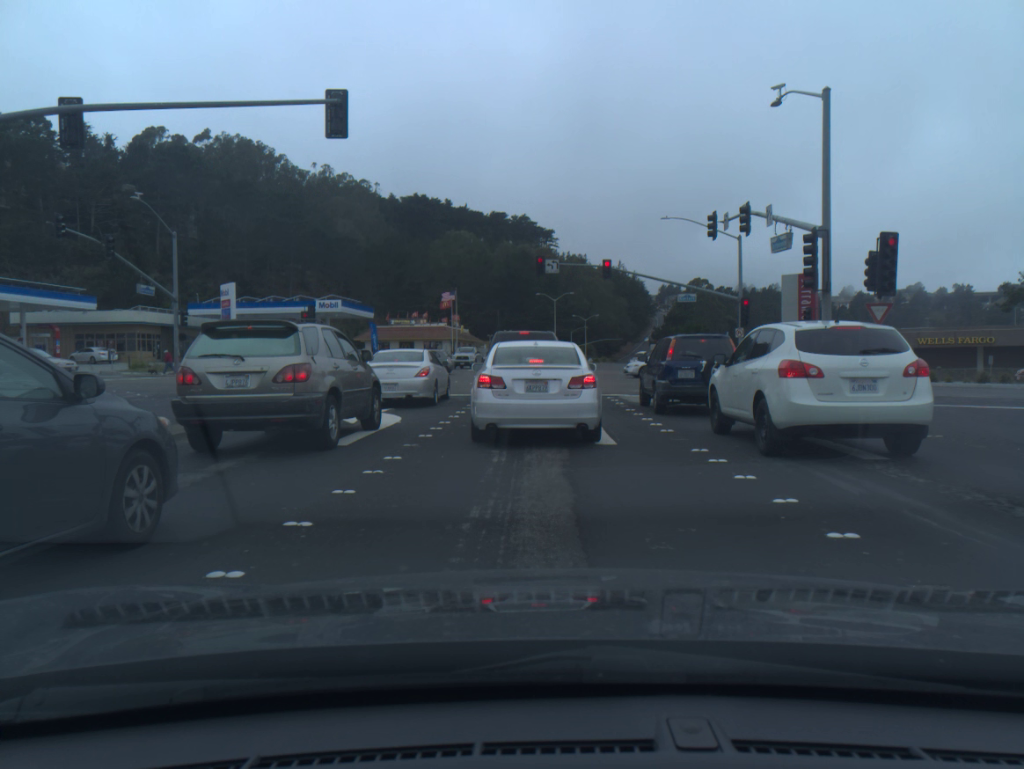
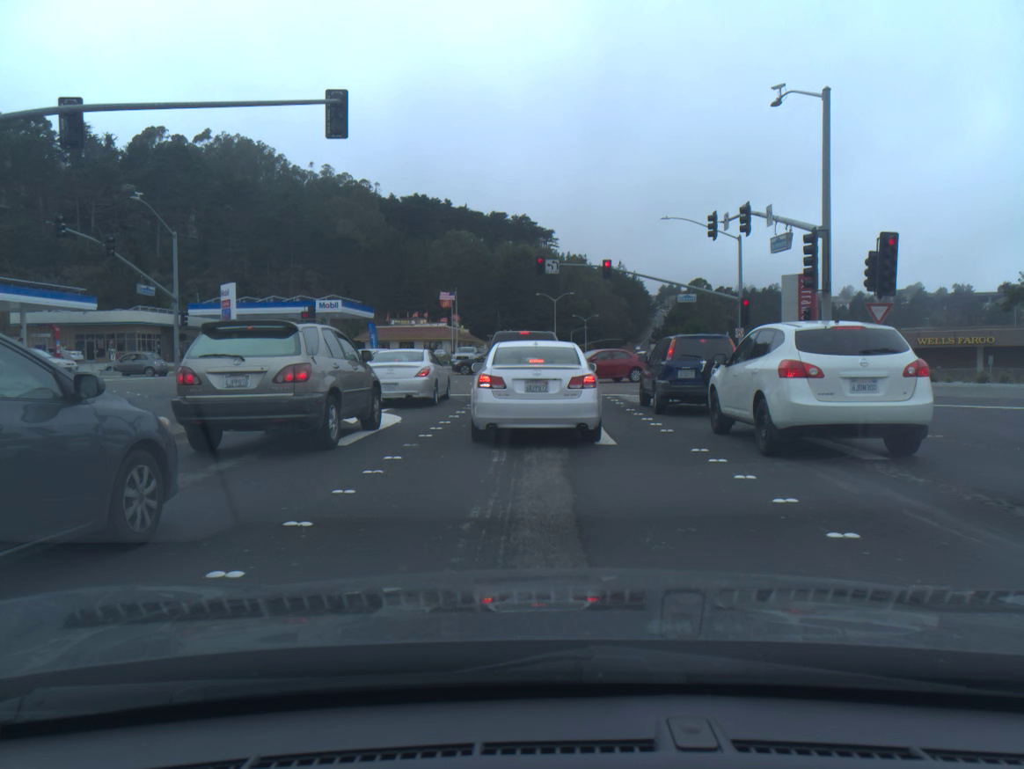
(0.0, 0.0) m; 0°
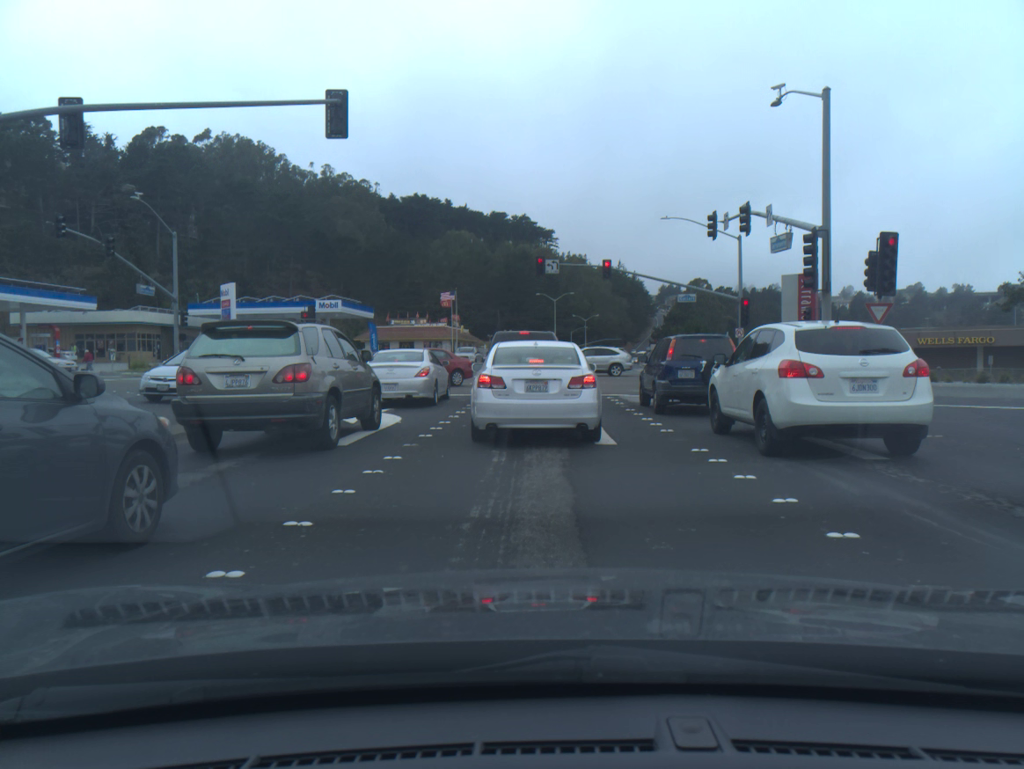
(0.0, 0.0) m; 0°
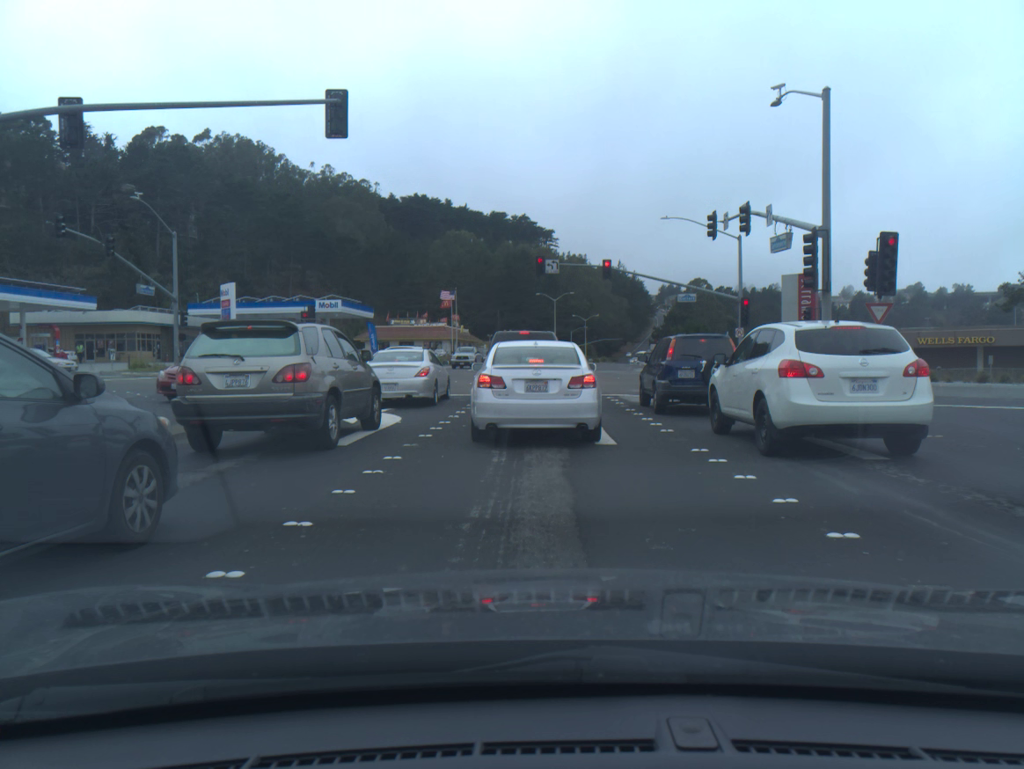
(0.0, 0.0) m; 0°
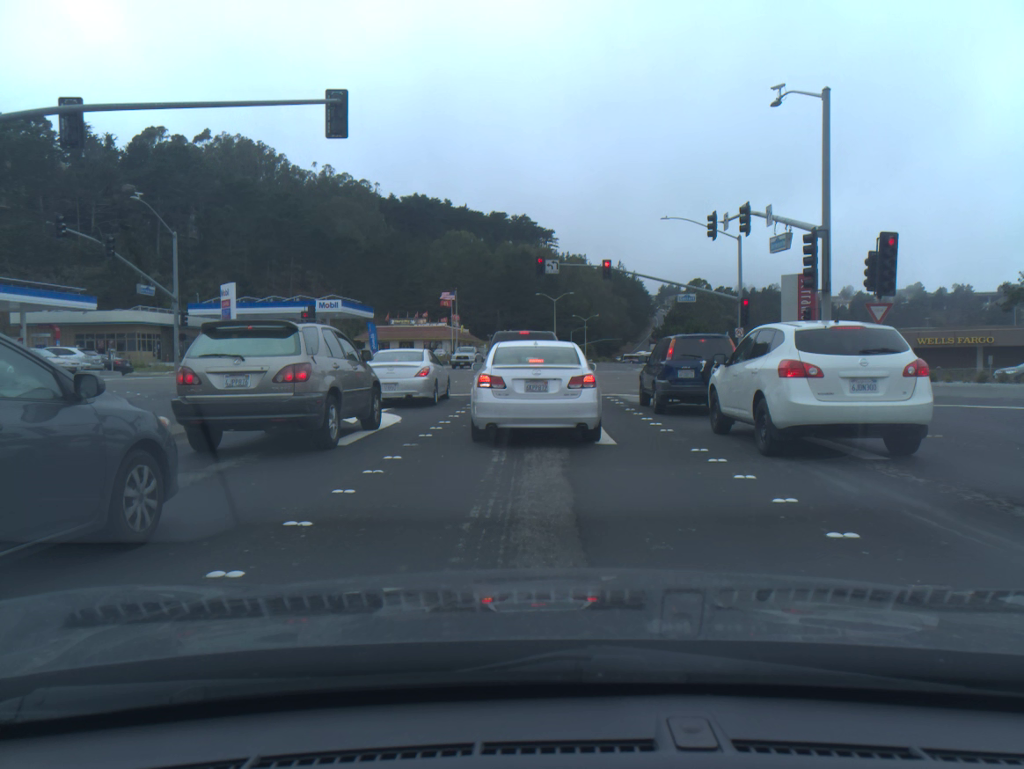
(0.0, 0.0) m; 0°
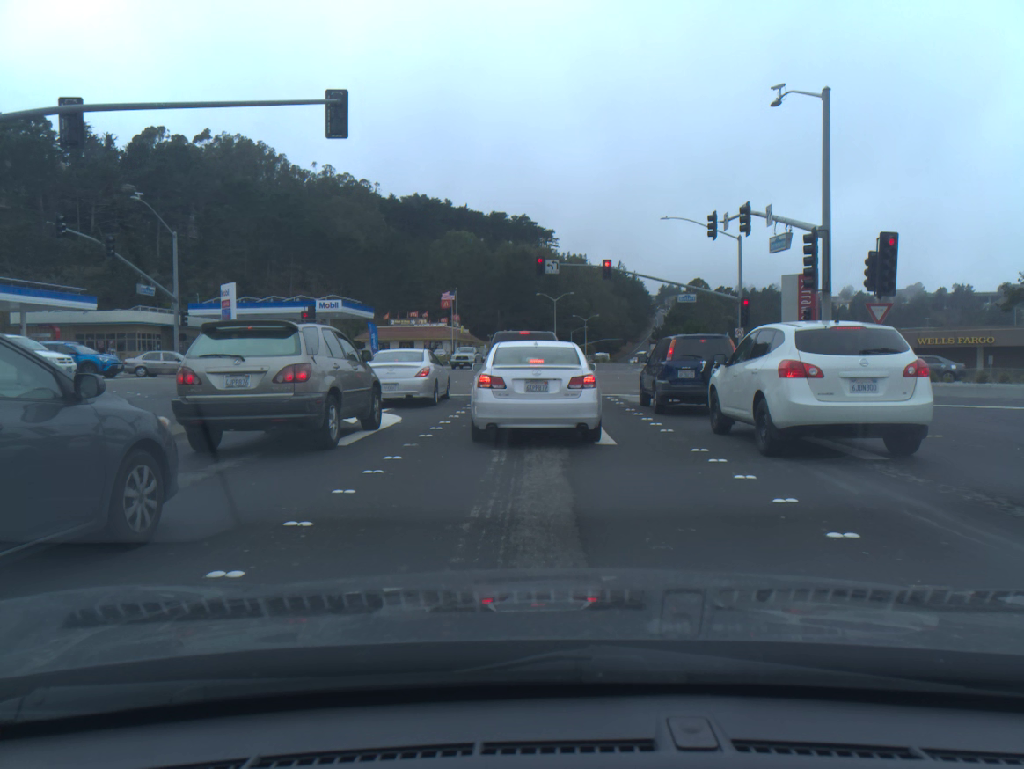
(0.0, 0.0) m; 0°
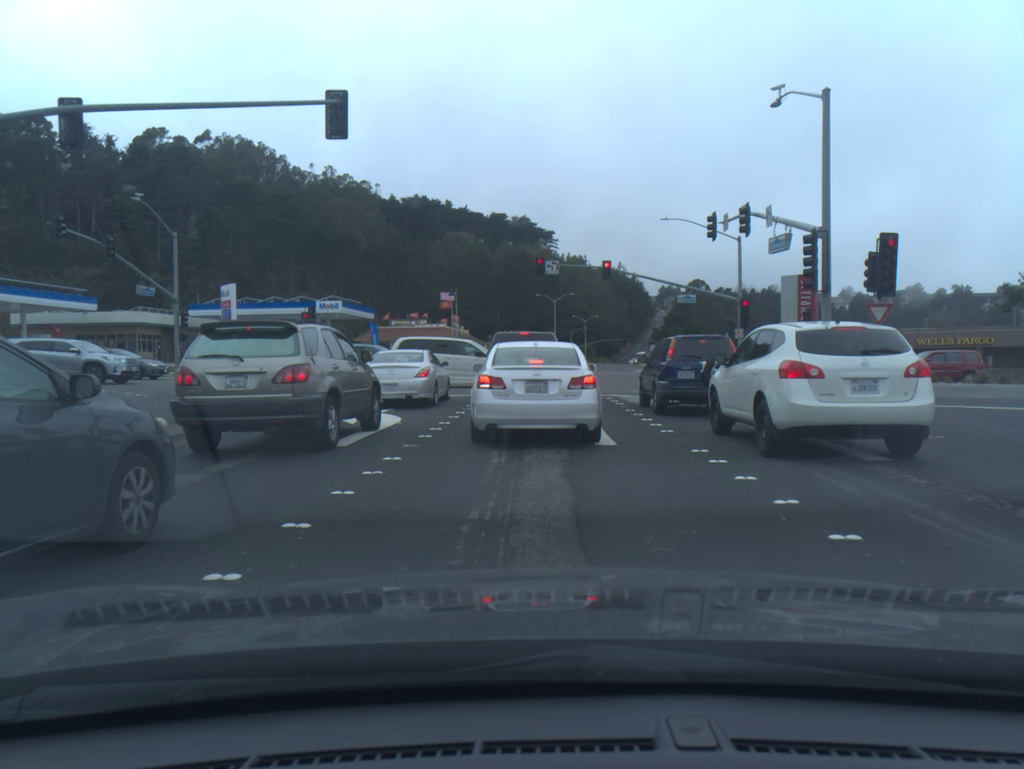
(0.0, 0.0) m; 0°
